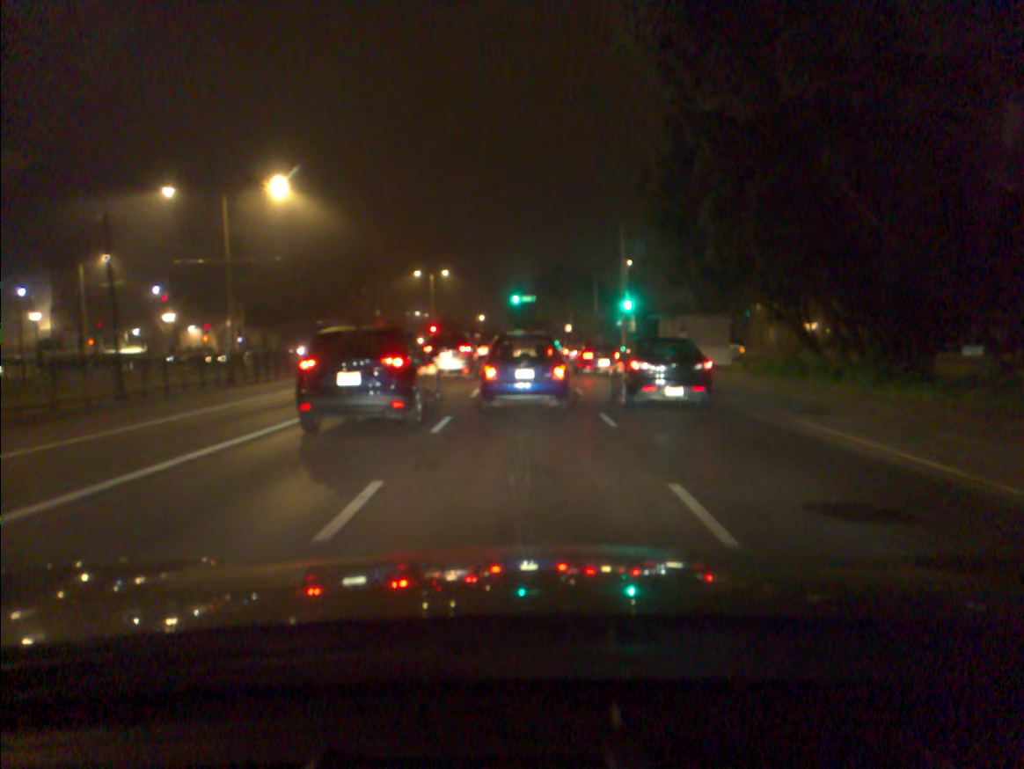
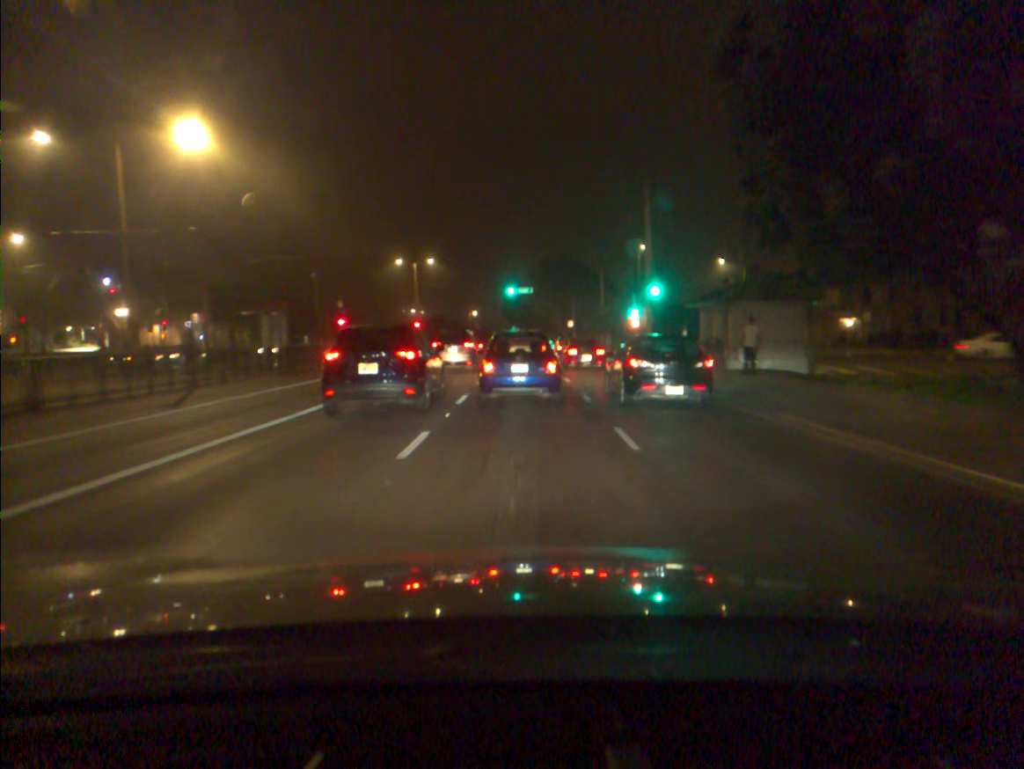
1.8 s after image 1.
(0.0, +10.3) m; 0°
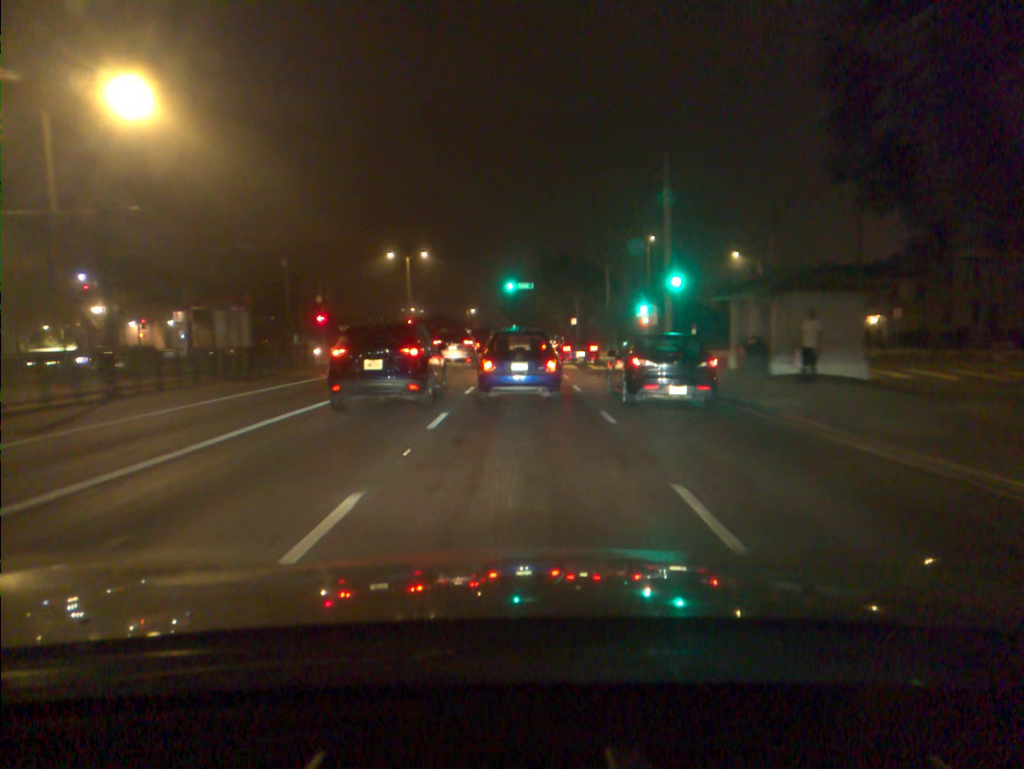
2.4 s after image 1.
(0.0, +4.6) m; 0°
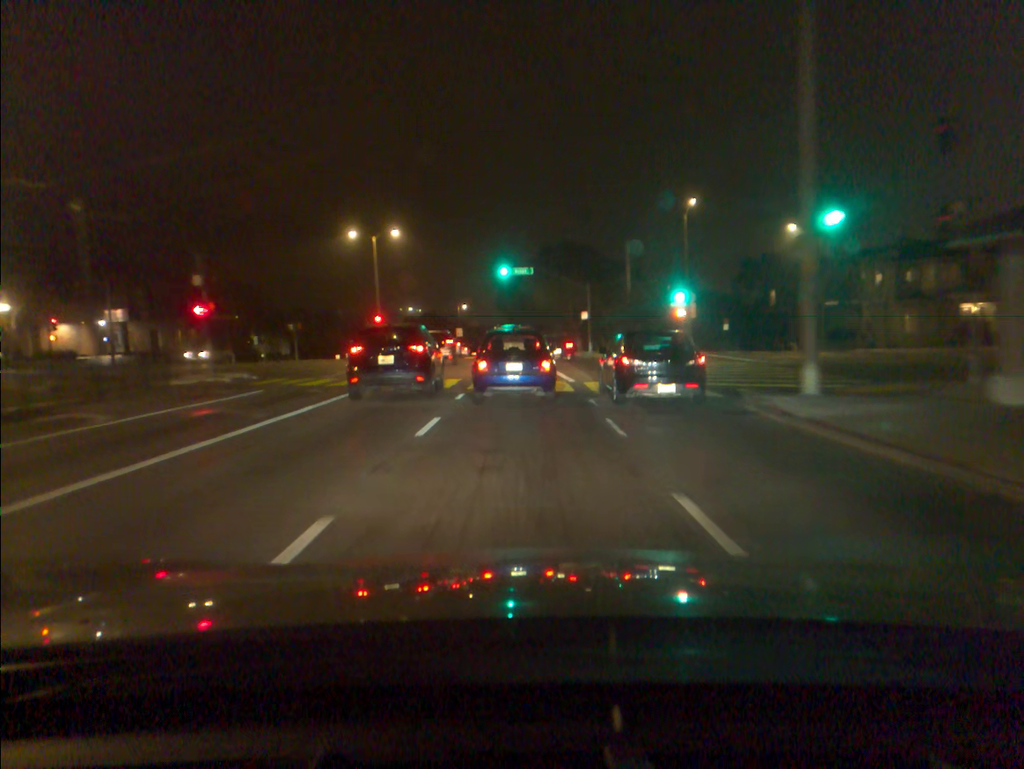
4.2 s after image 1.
(0.0, +15.5) m; 0°
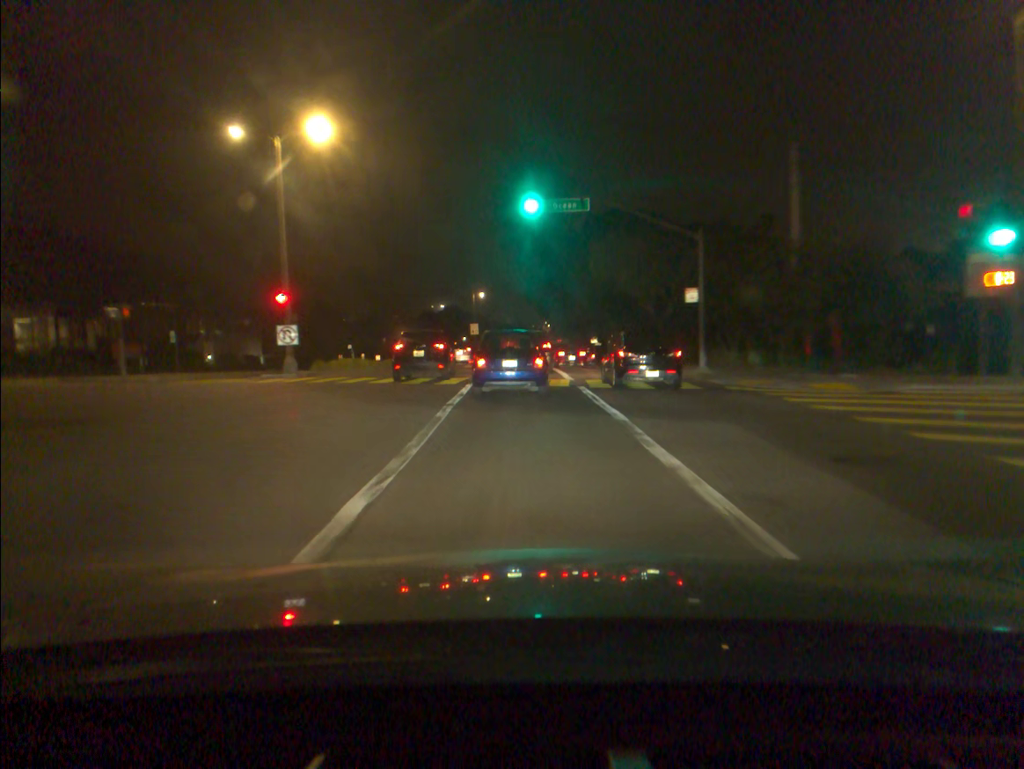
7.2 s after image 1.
(-0.5, +29.5) m; -2°
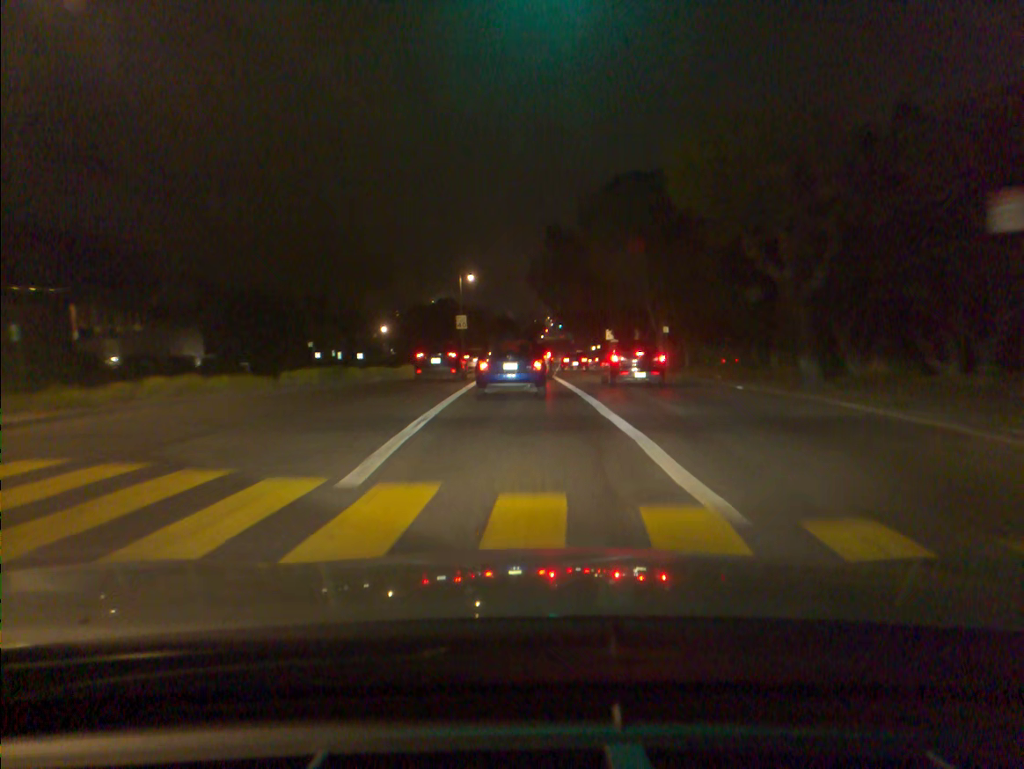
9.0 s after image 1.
(0.0, +19.6) m; 0°
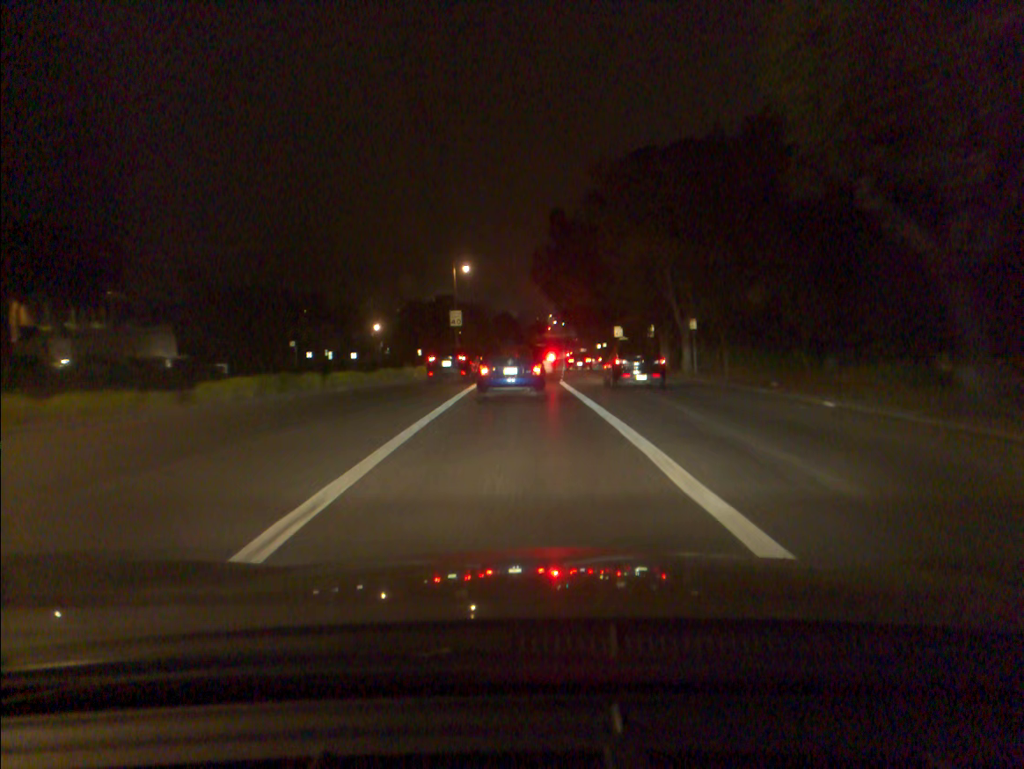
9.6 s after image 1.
(0.0, +7.0) m; 0°
